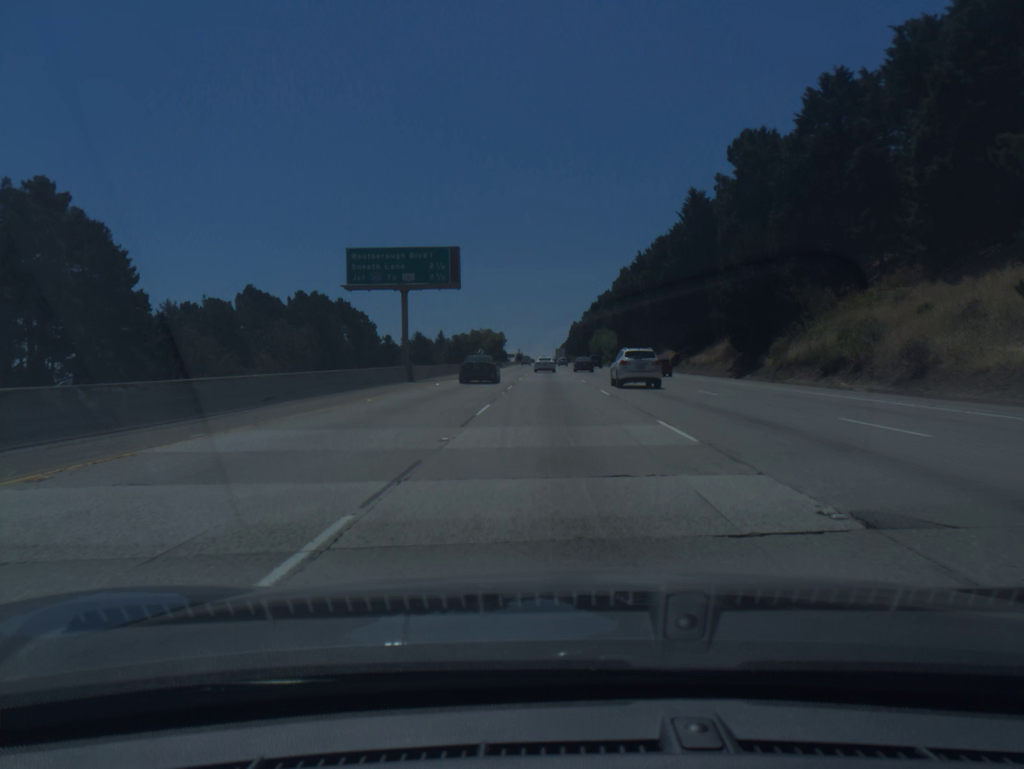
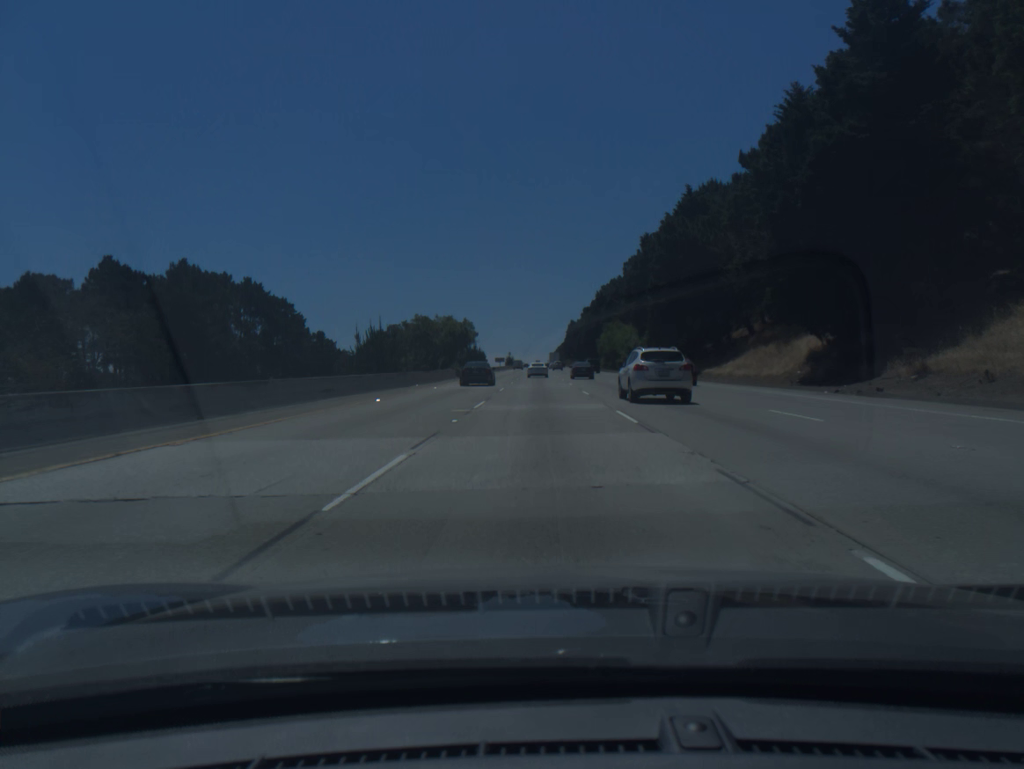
(+0.3, +54.7) m; 0°
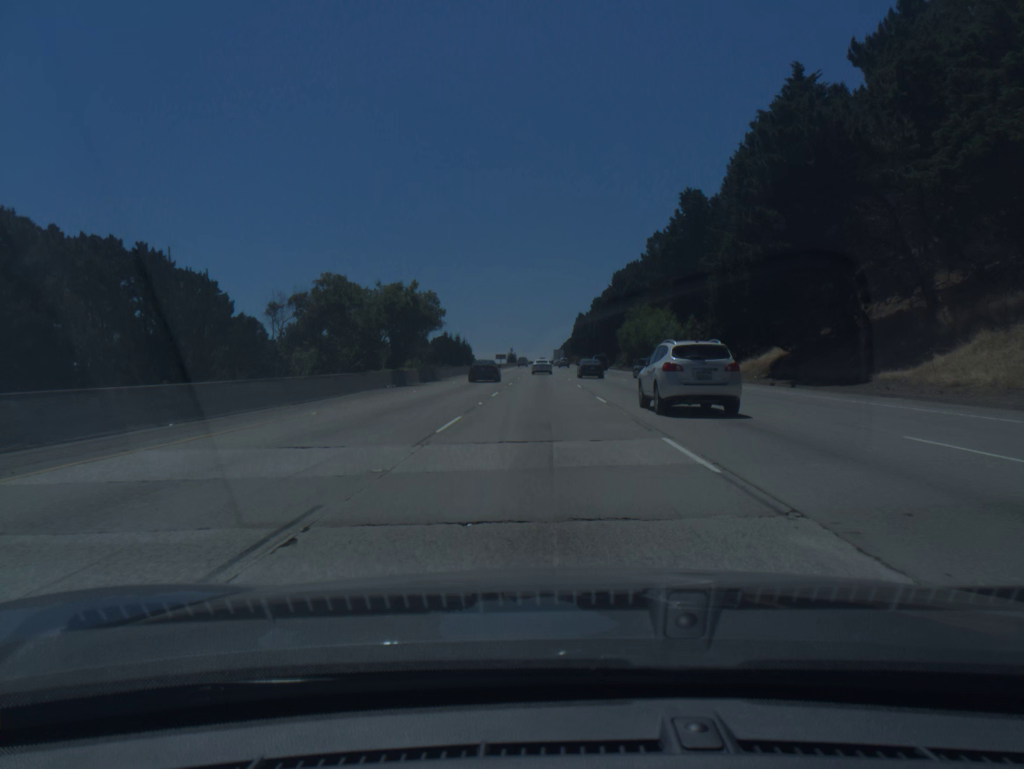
(-0.1, +36.7) m; 0°
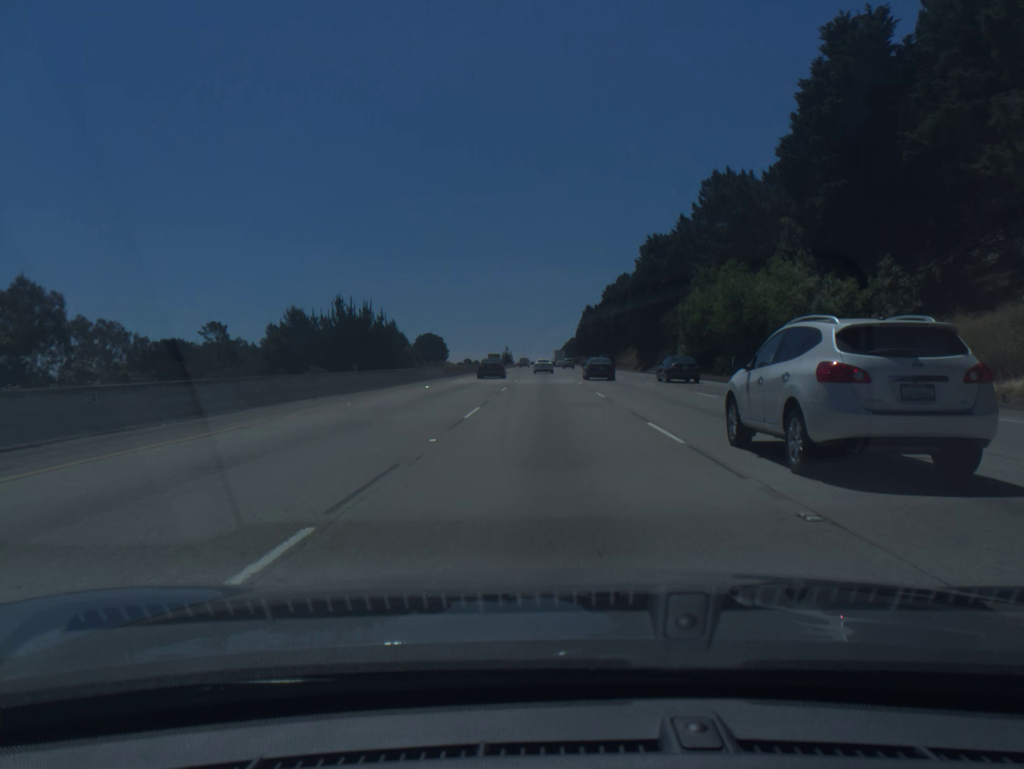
(-0.2, +55.5) m; 0°
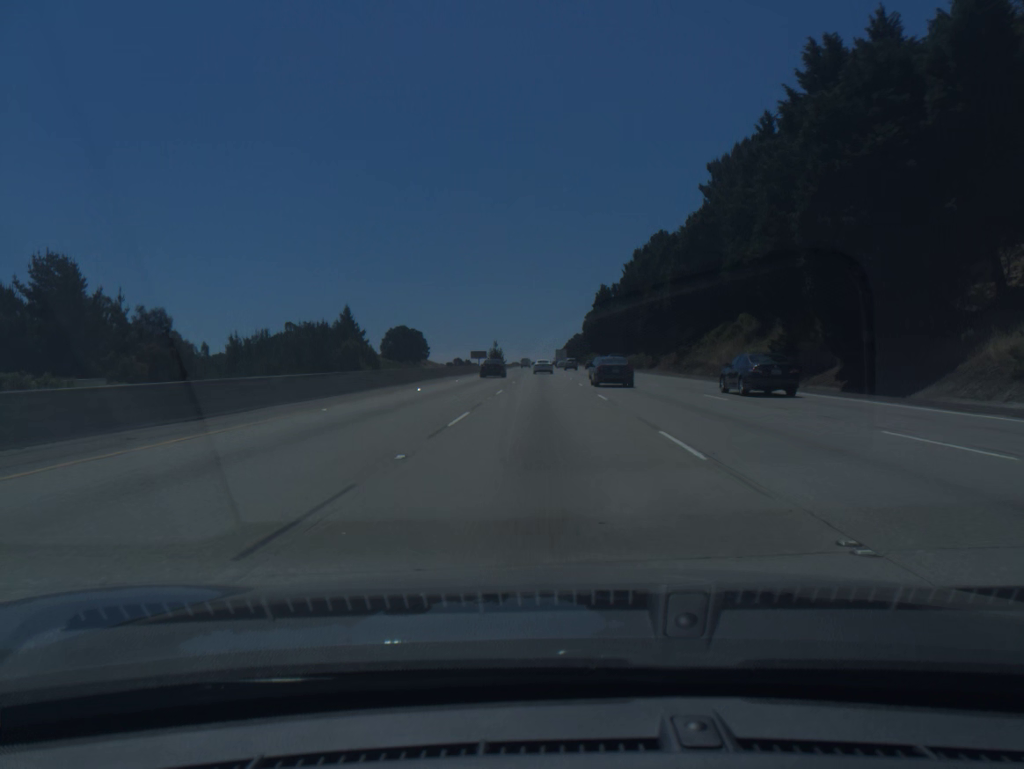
(+0.2, +75.0) m; 0°
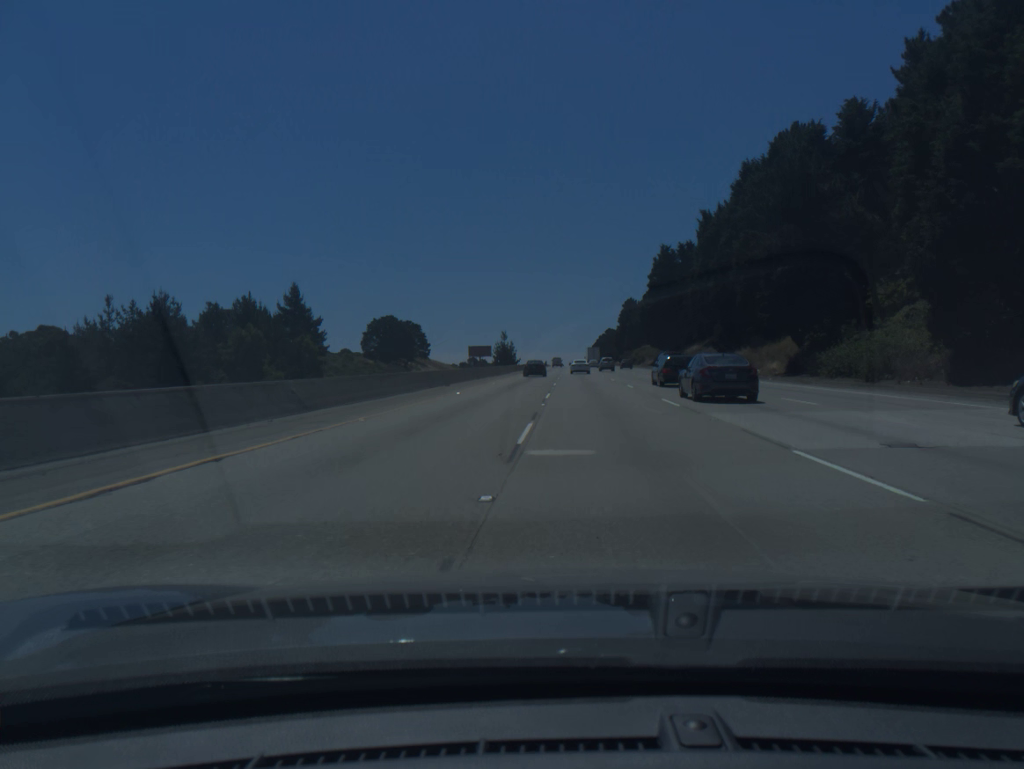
(-0.9, +76.1) m; -2°
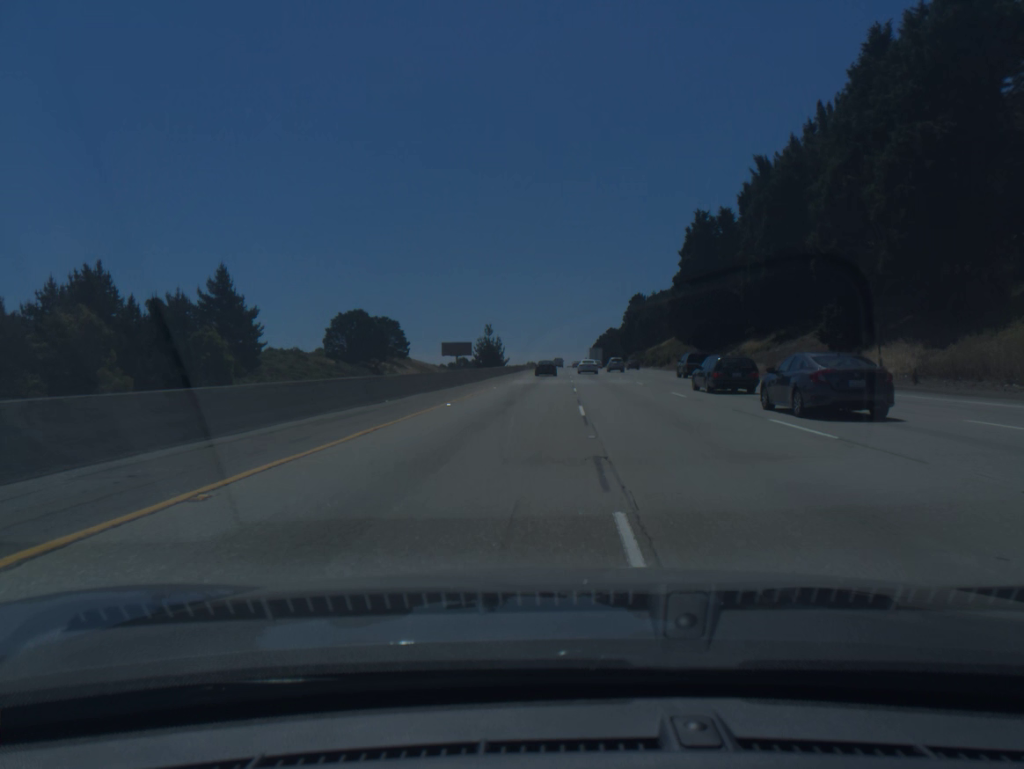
(+0.1, +38.5) m; 0°
